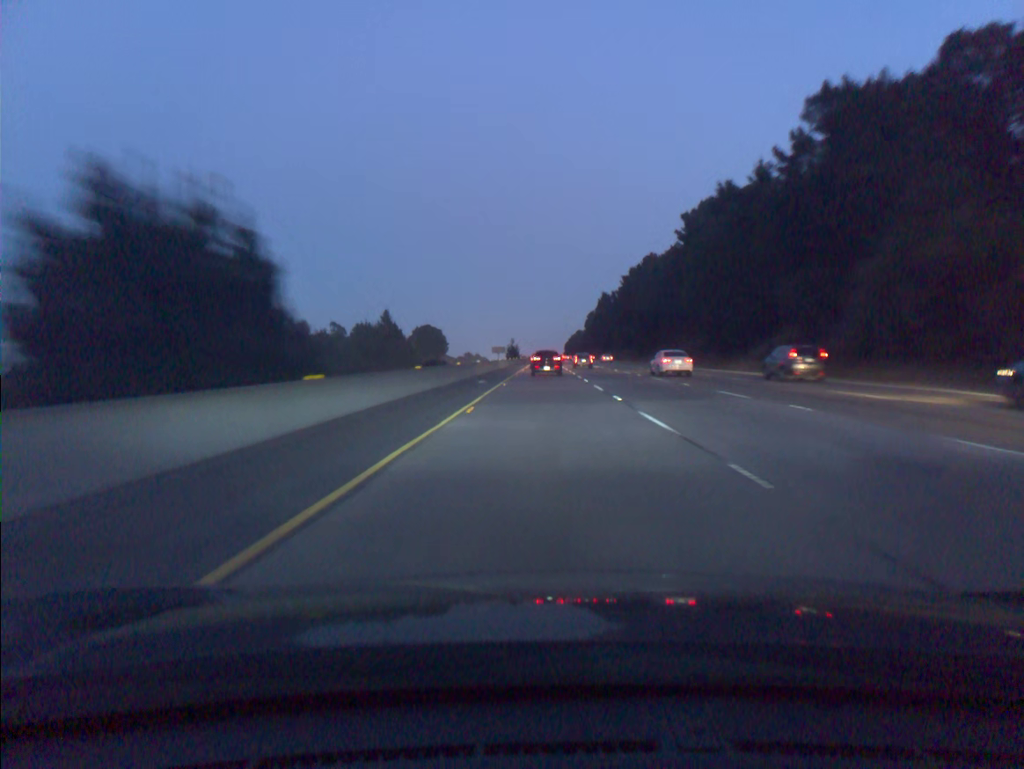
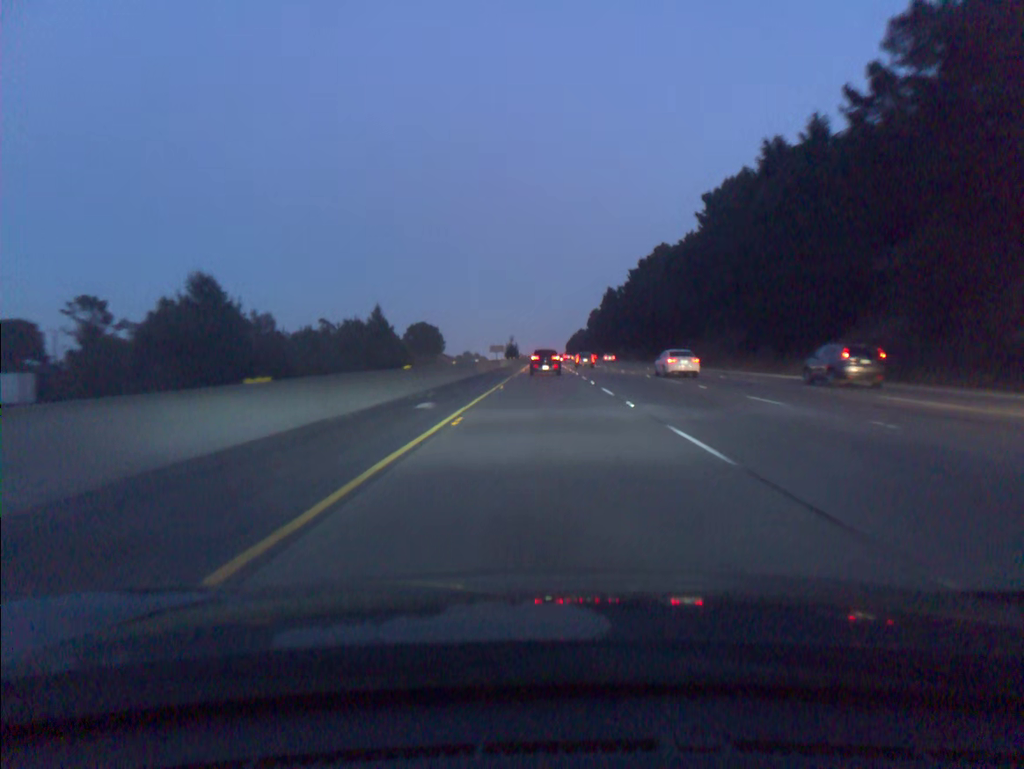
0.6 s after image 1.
(0.0, +18.0) m; 0°
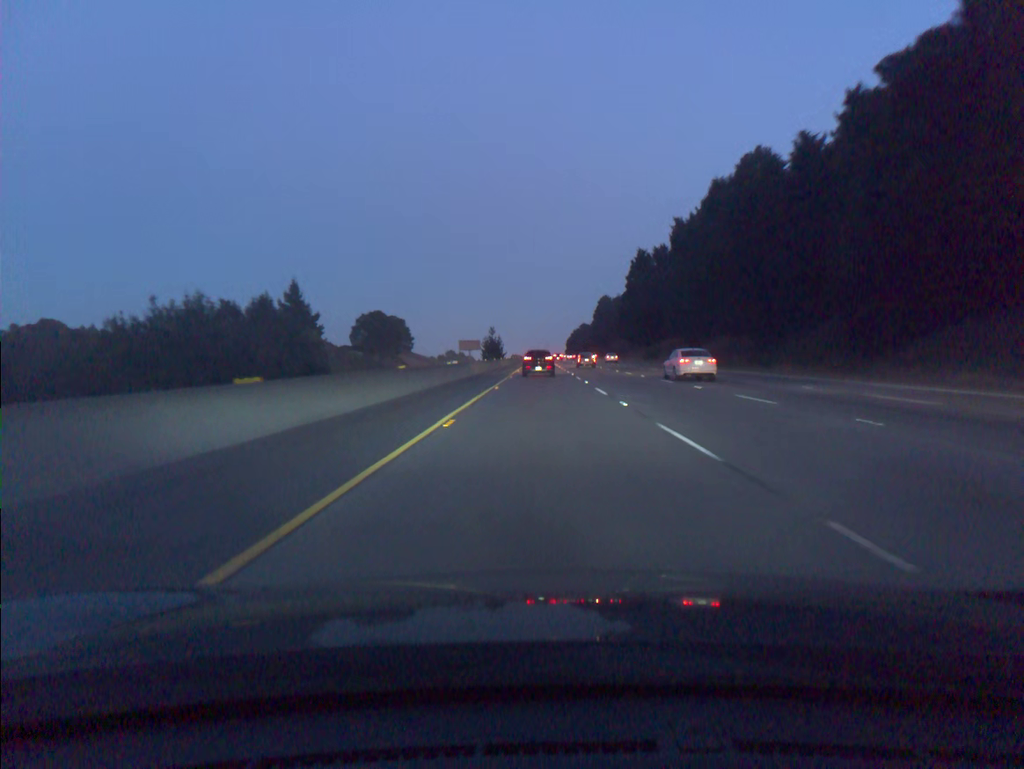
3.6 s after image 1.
(+0.2, +87.4) m; 0°
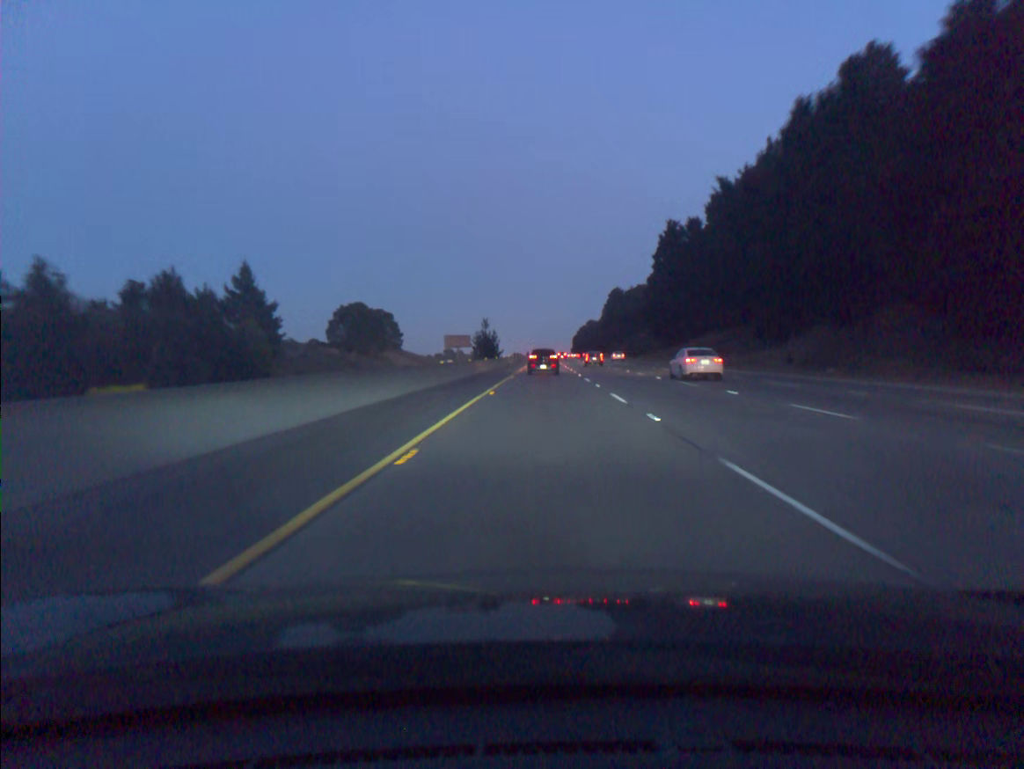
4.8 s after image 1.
(-0.1, +33.8) m; 0°
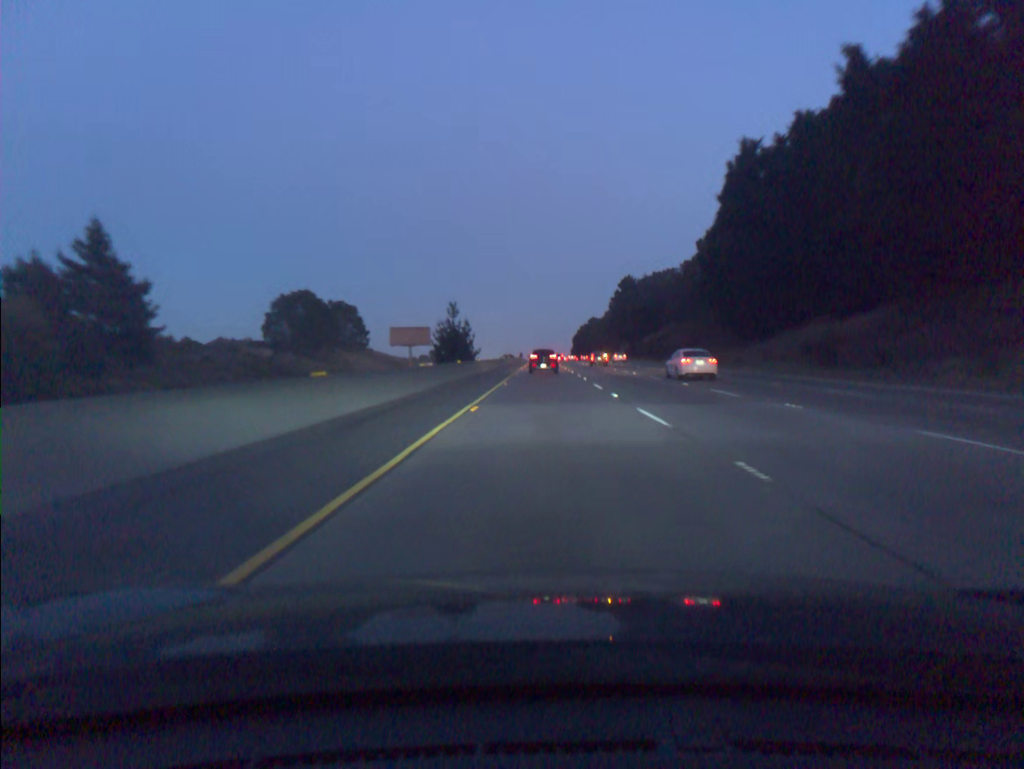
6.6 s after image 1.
(0.0, +50.0) m; 0°
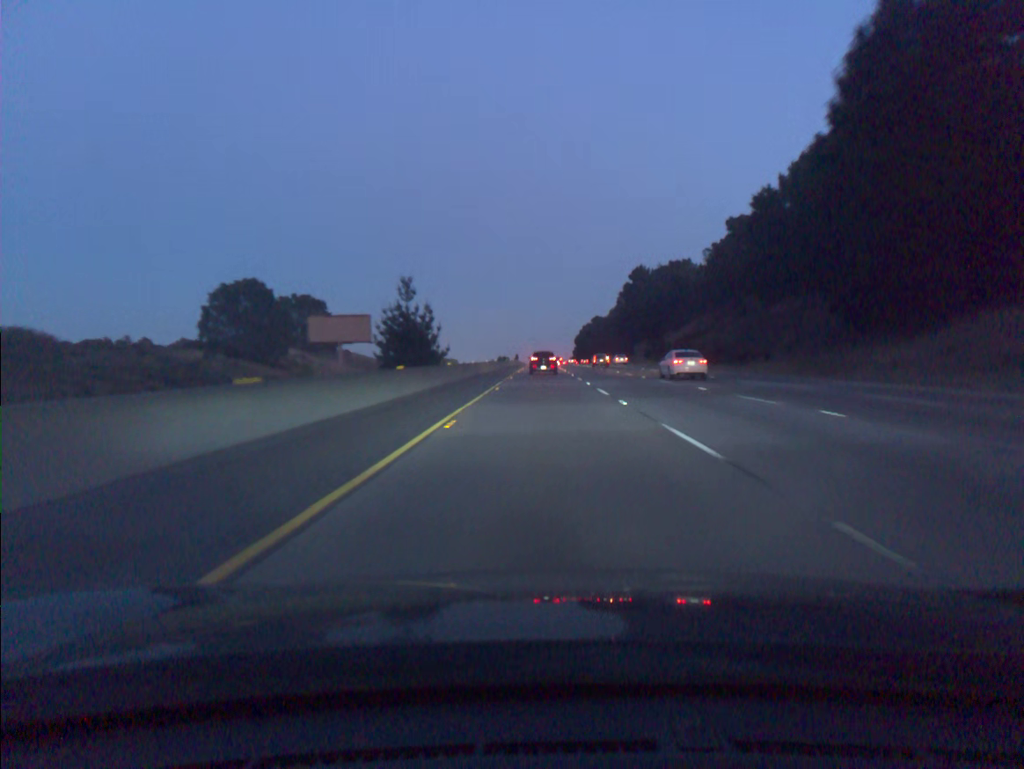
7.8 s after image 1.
(+0.1, +33.2) m; 0°
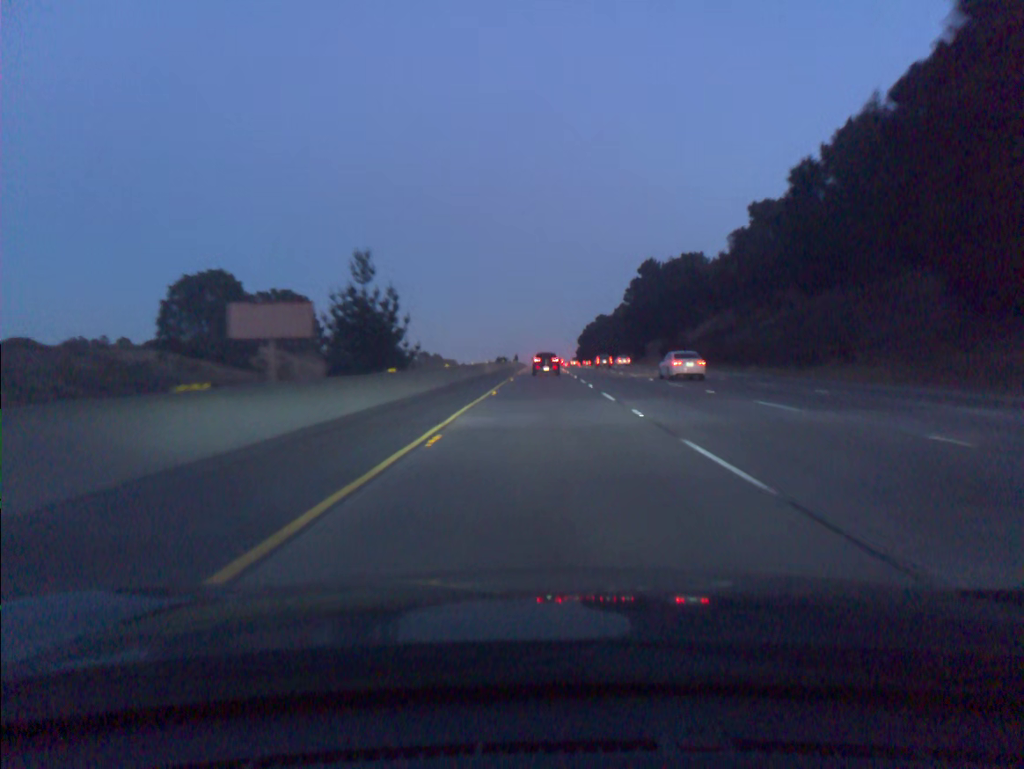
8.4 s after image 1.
(0.0, +16.6) m; 0°
